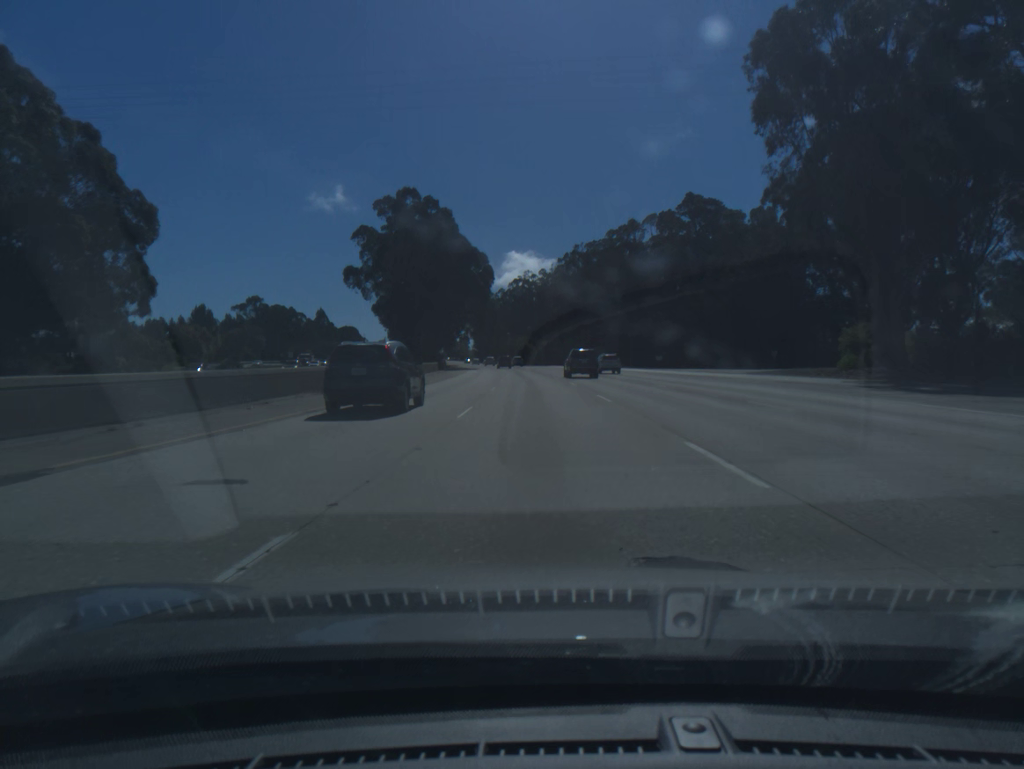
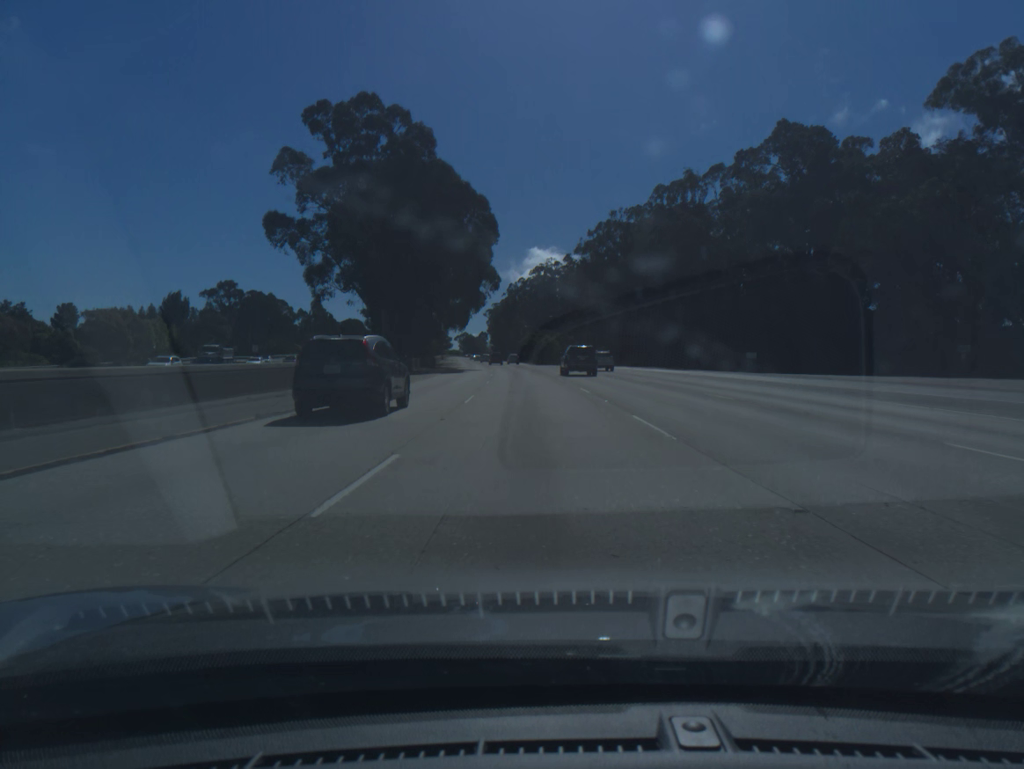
(-0.4, +39.4) m; -1°
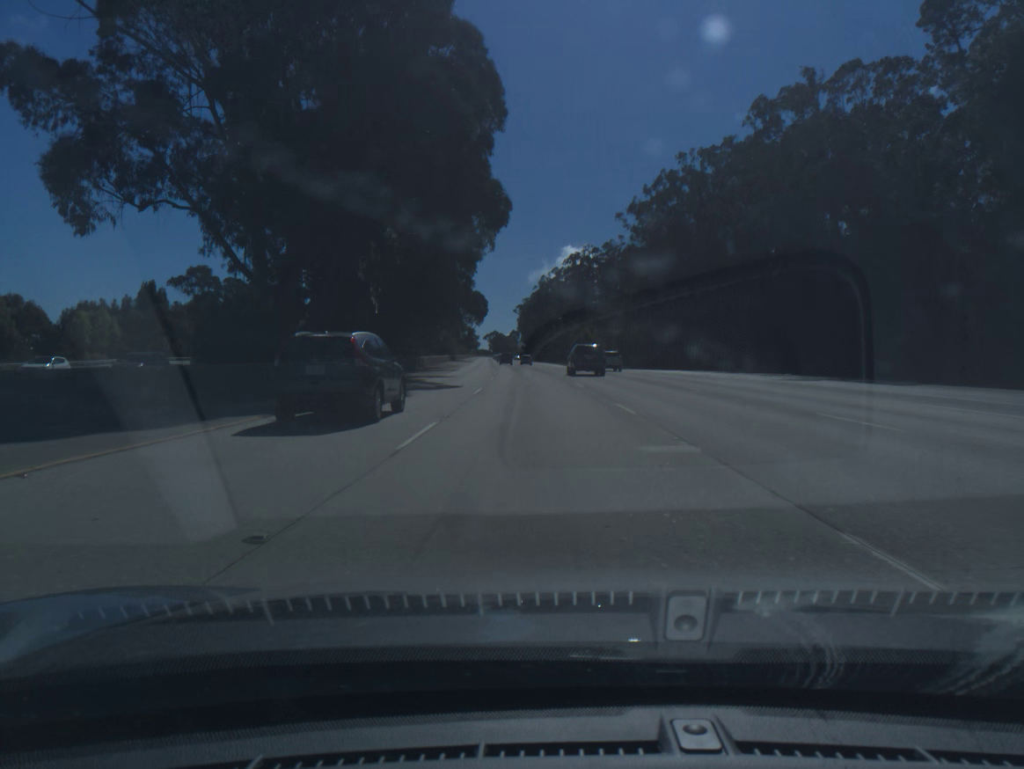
(-0.8, +39.3) m; -2°
